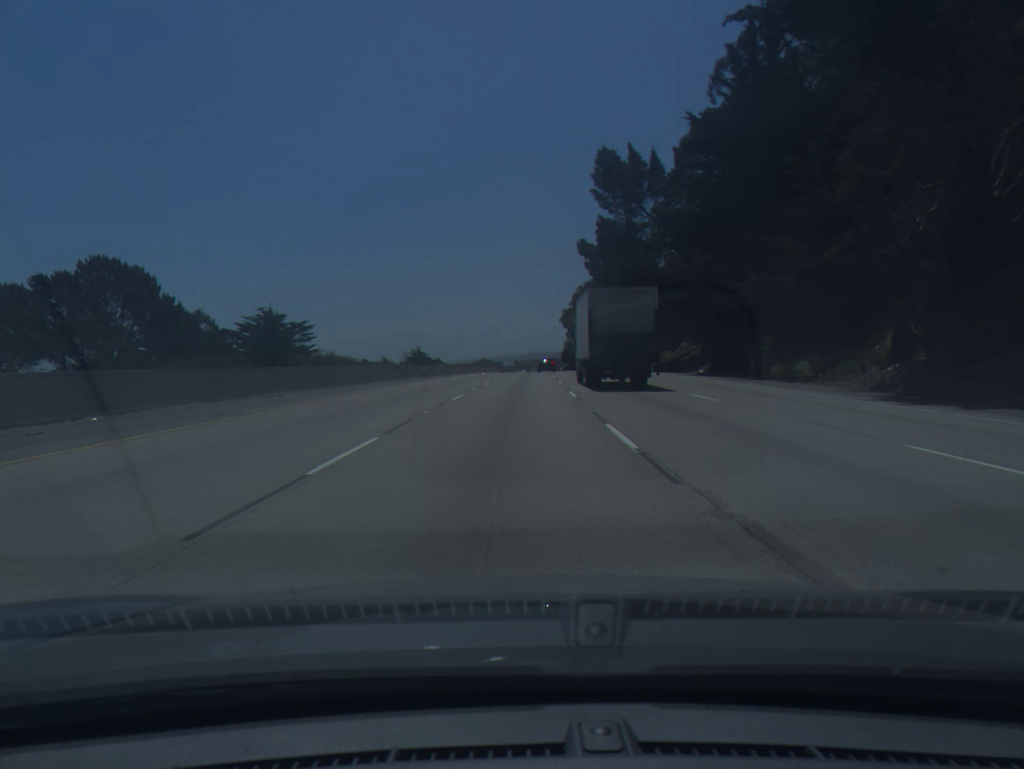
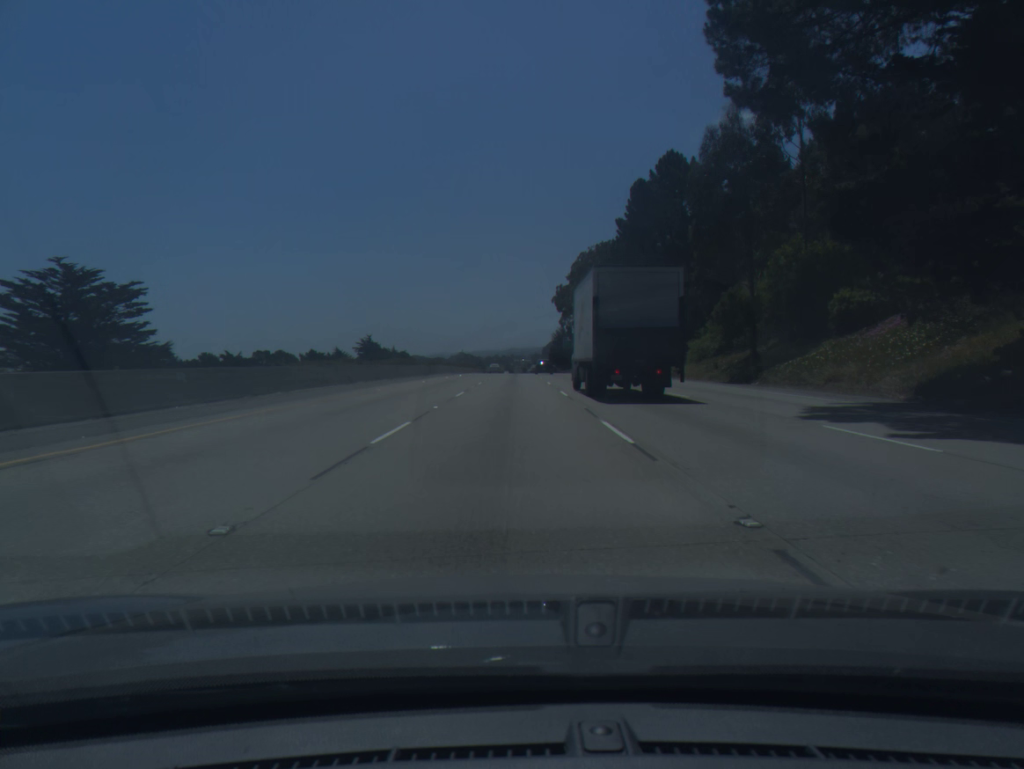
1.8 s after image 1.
(+0.8, +55.4) m; +1°
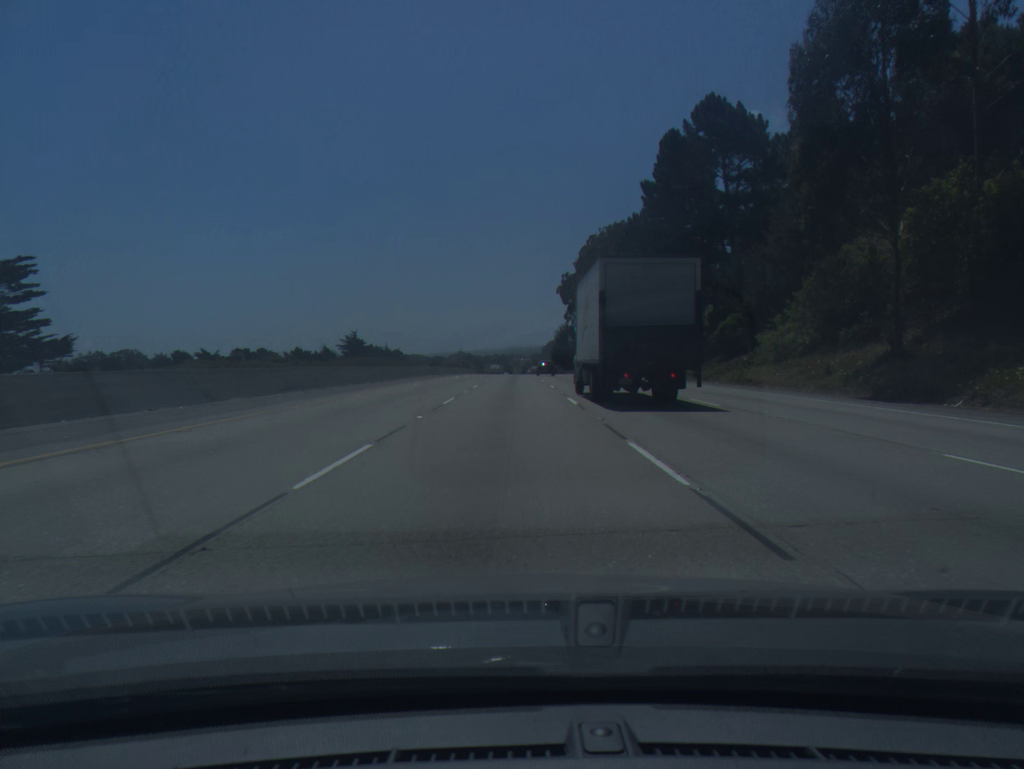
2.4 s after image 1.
(0.0, +18.5) m; 0°
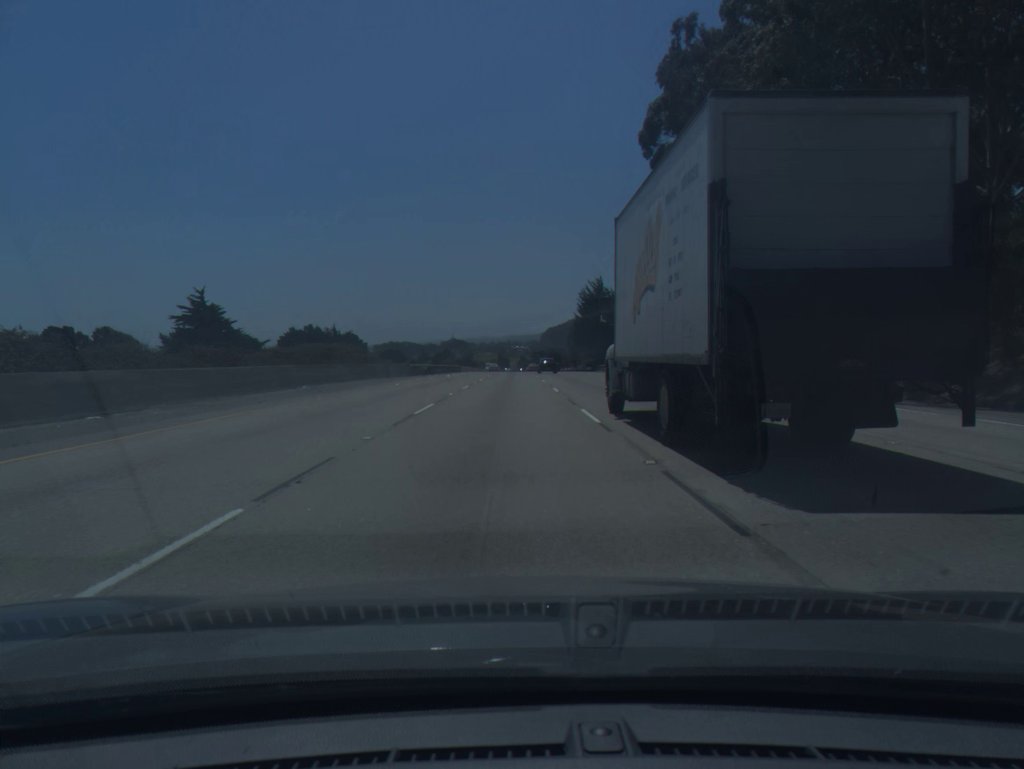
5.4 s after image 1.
(+0.1, +92.3) m; 0°
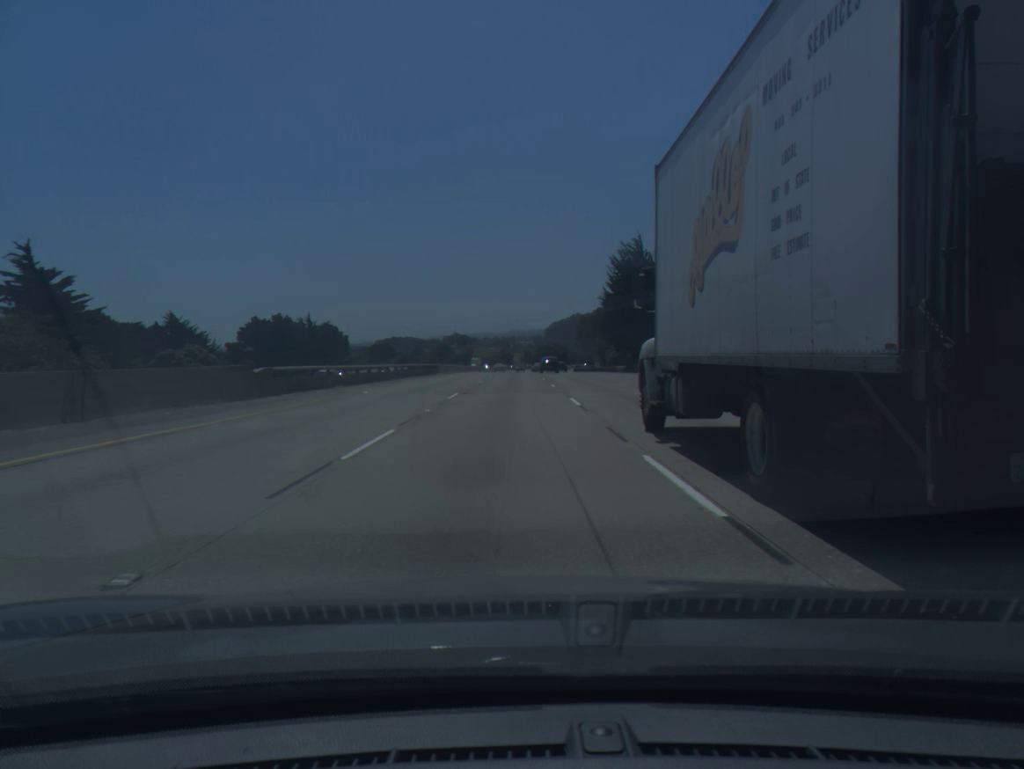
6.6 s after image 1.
(-0.1, +36.9) m; 0°
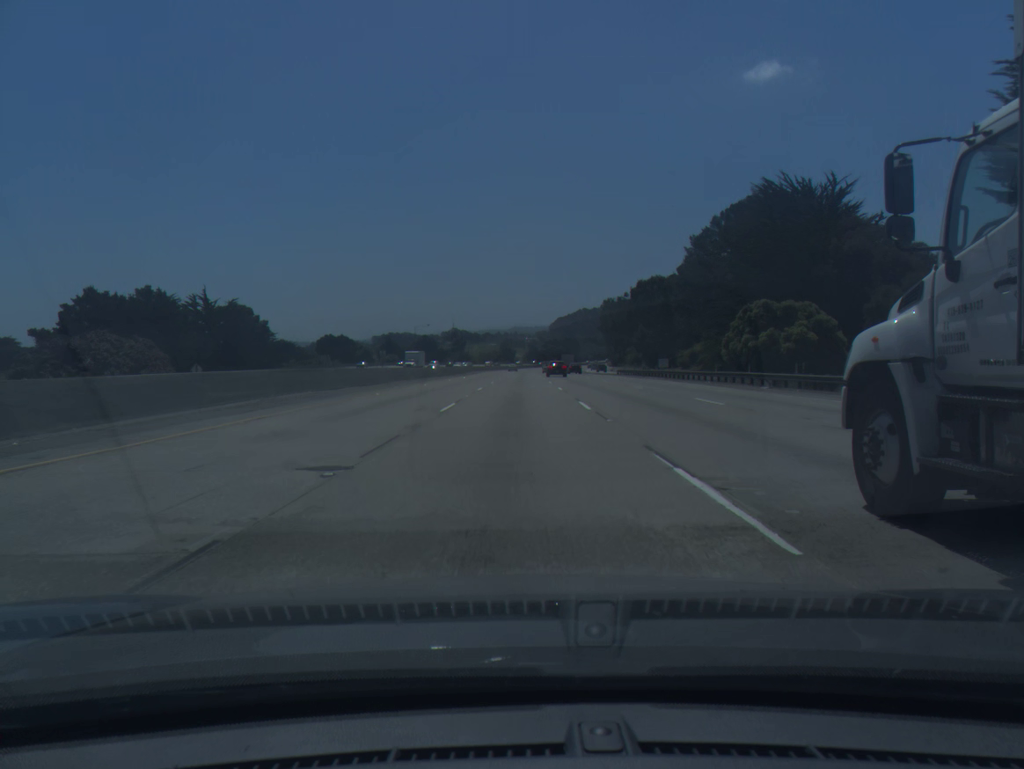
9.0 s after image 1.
(0.0, +73.8) m; 0°
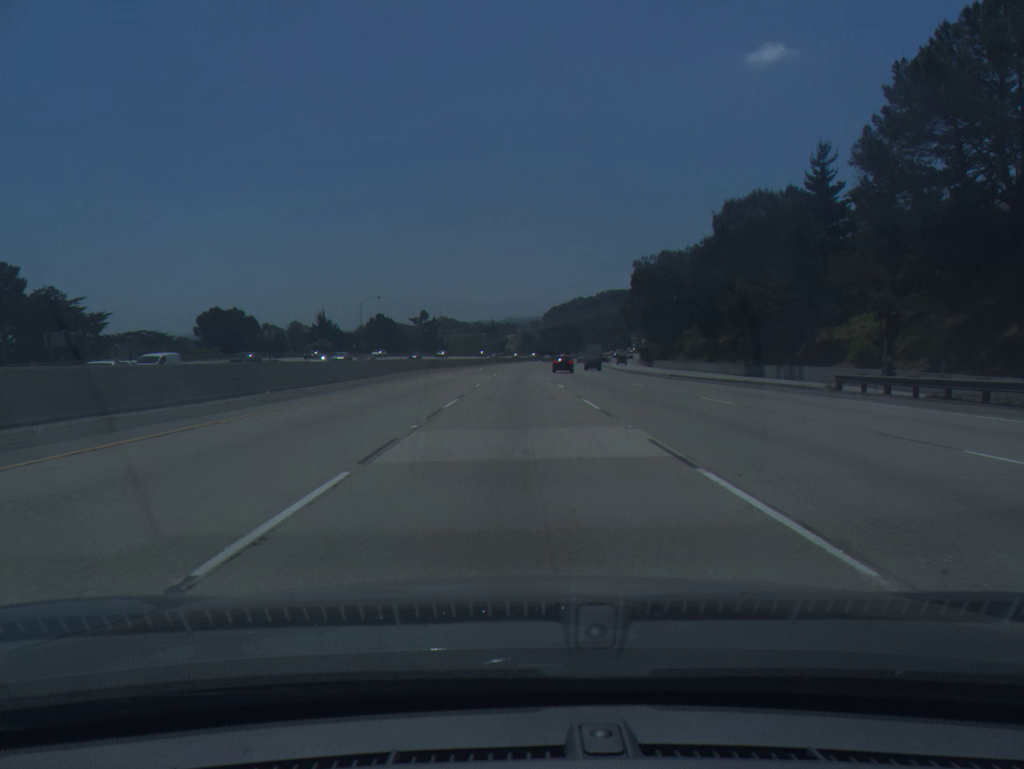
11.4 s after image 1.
(+0.2, +73.8) m; 0°
